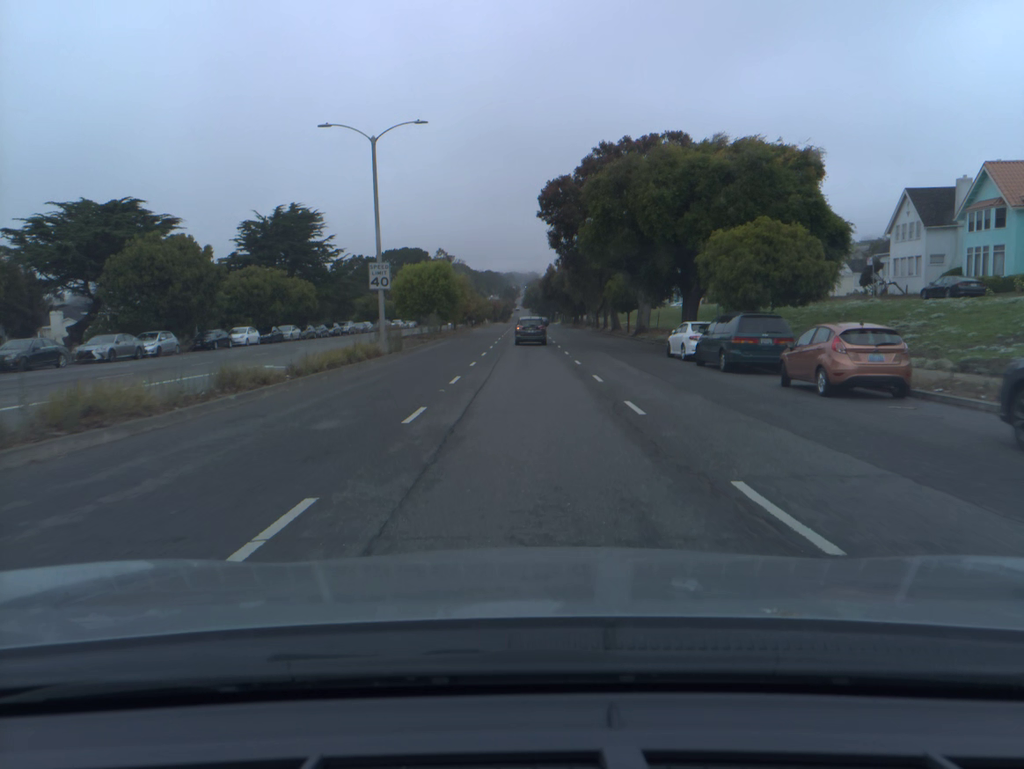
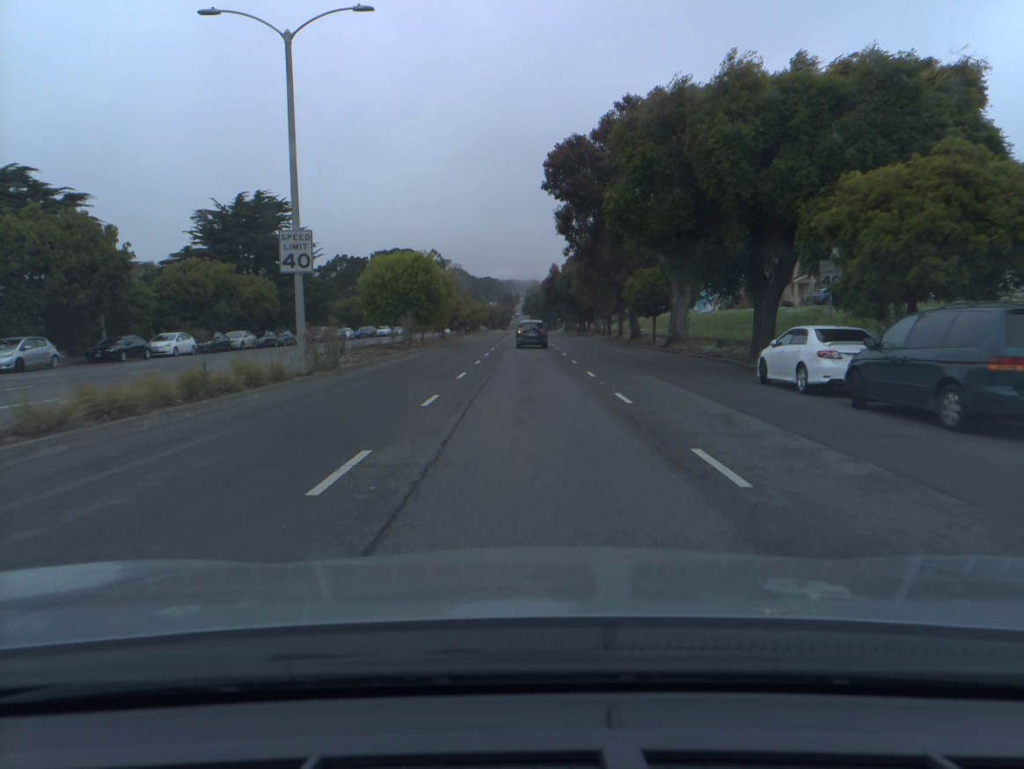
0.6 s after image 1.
(0.0, +12.5) m; 0°
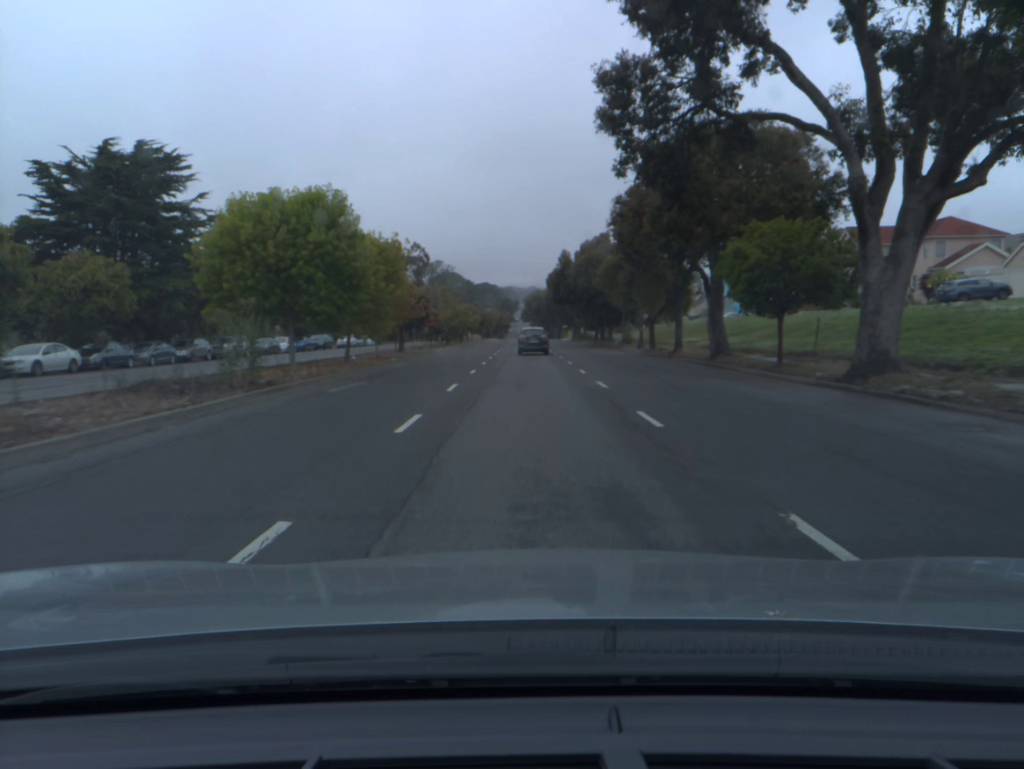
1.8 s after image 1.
(0.0, +24.9) m; 0°
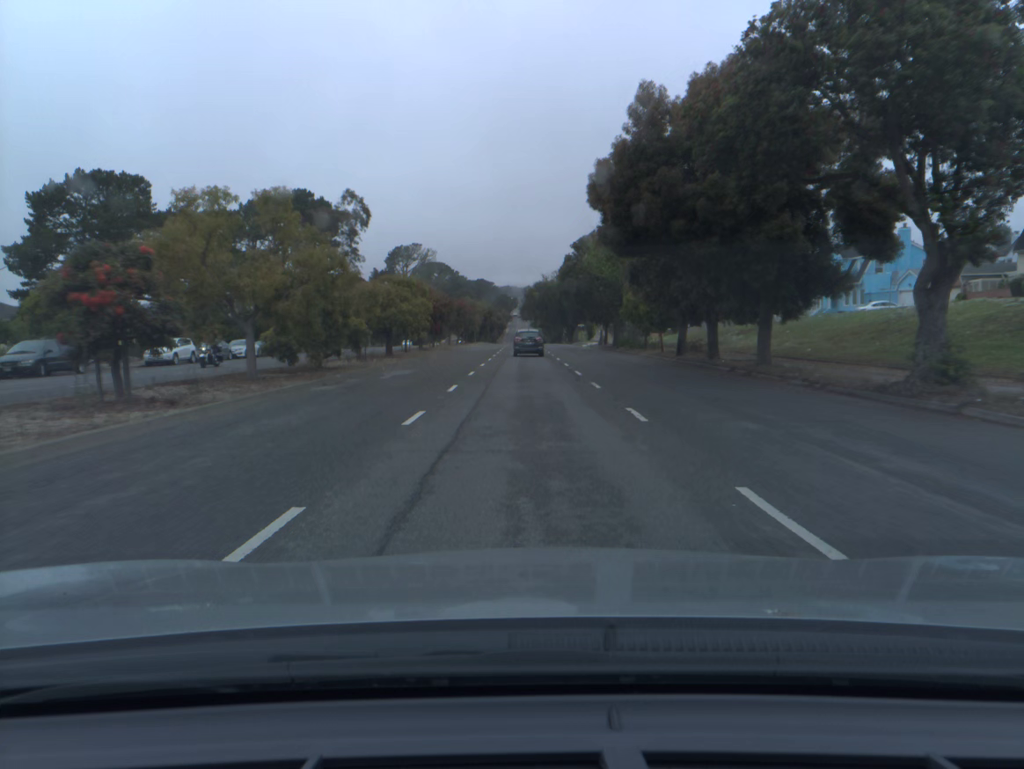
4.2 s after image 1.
(+0.1, +49.9) m; 0°
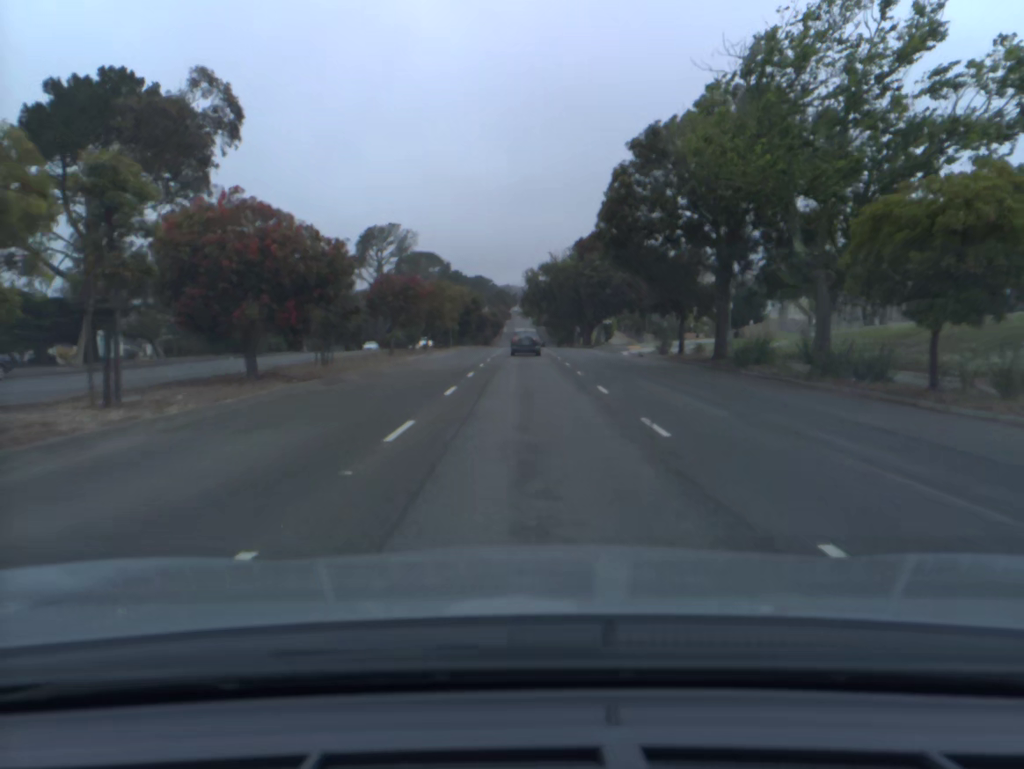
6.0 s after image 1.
(0.0, +38.0) m; 0°
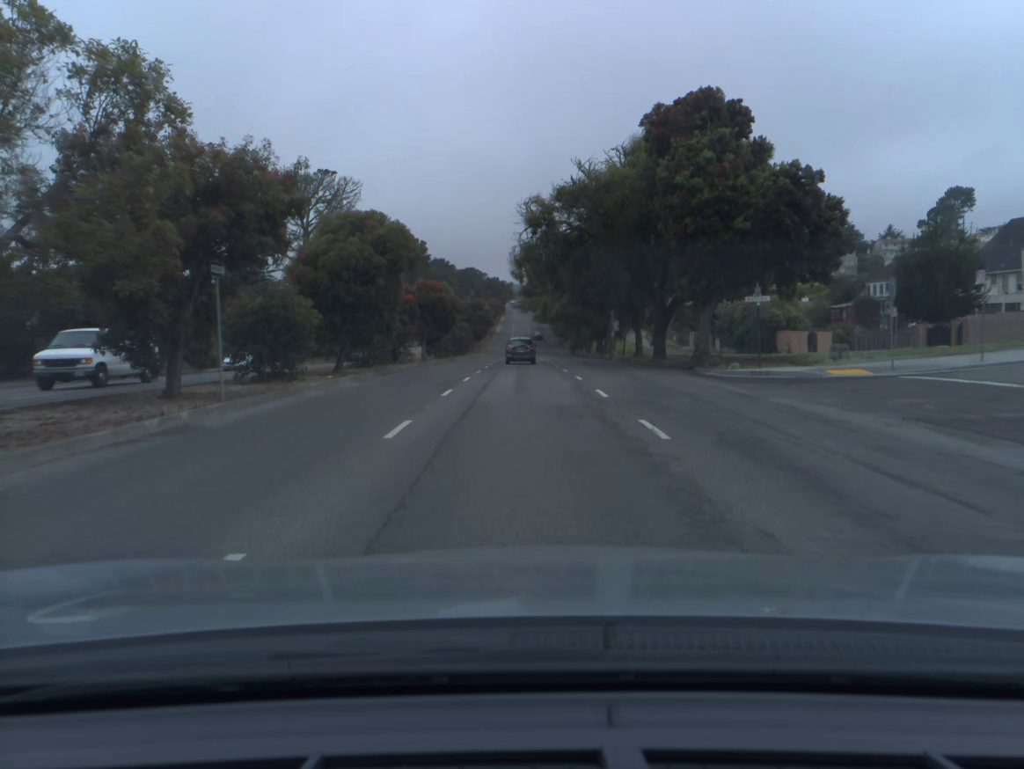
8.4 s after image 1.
(0.0, +51.0) m; 0°
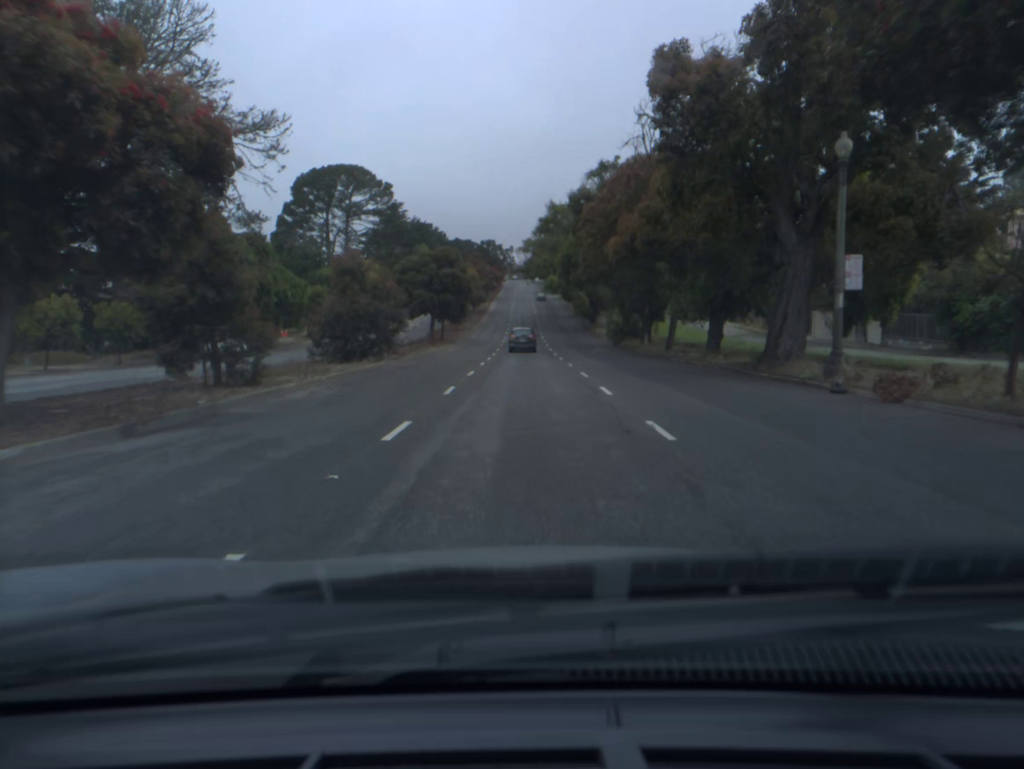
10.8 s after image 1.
(-0.1, +50.9) m; 0°
